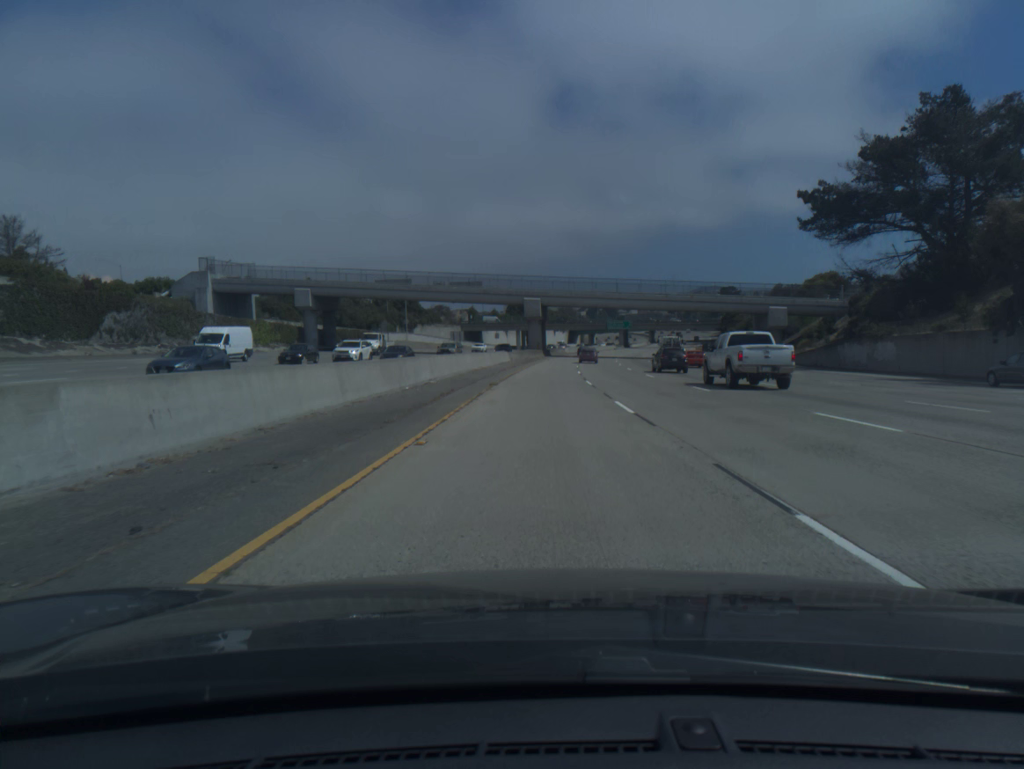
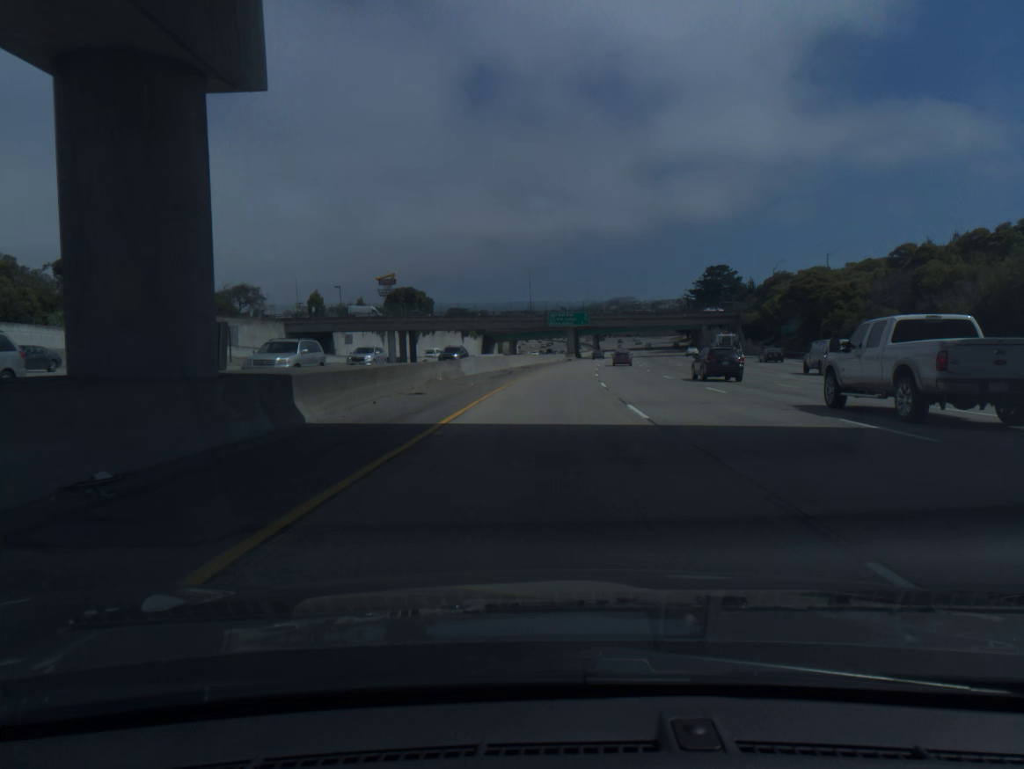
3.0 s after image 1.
(+3.6, +100.9) m; +6°
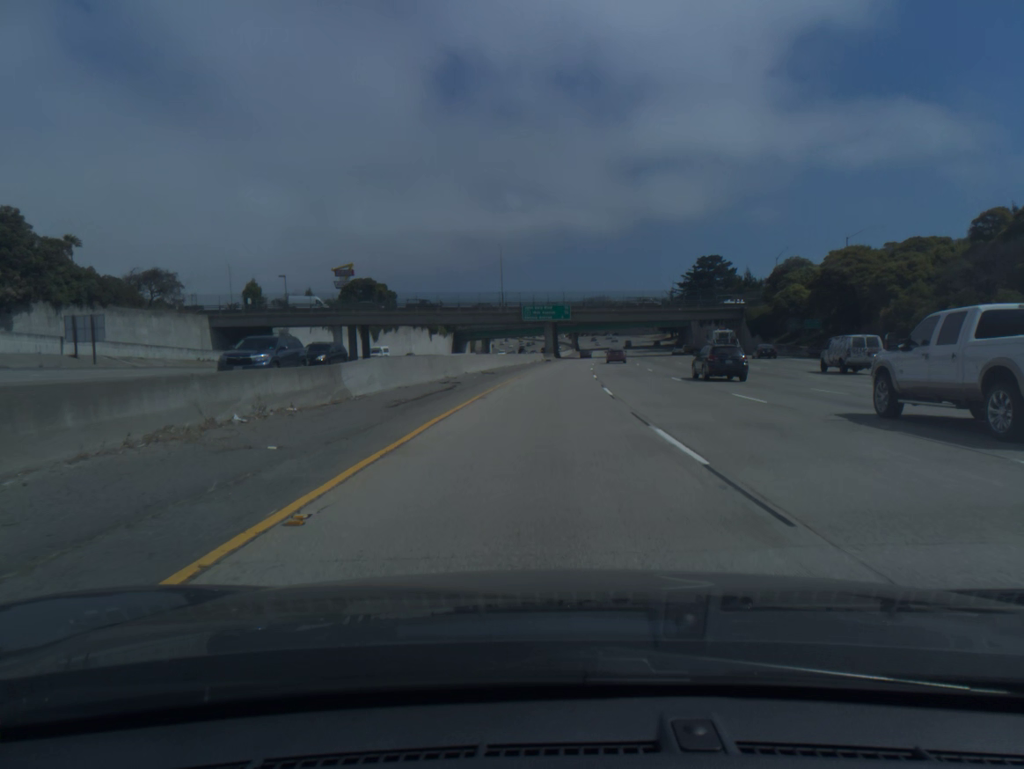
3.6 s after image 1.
(+0.3, +20.4) m; +2°
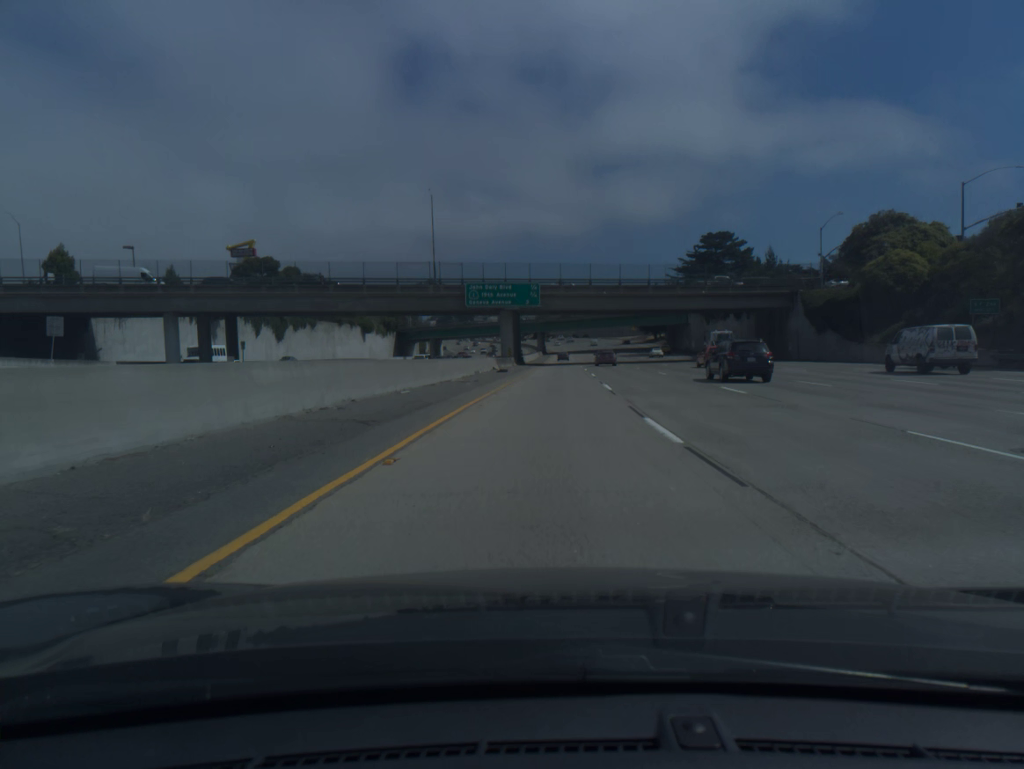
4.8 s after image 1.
(+1.0, +40.7) m; +3°
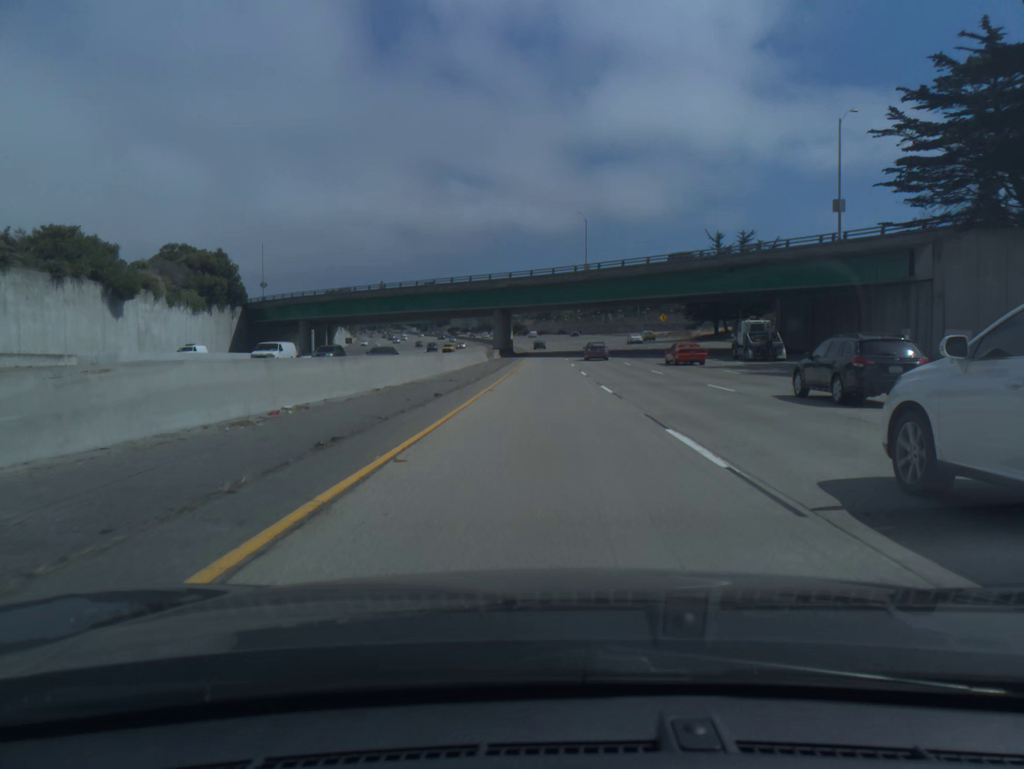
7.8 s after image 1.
(+2.7, +102.2) m; +2°
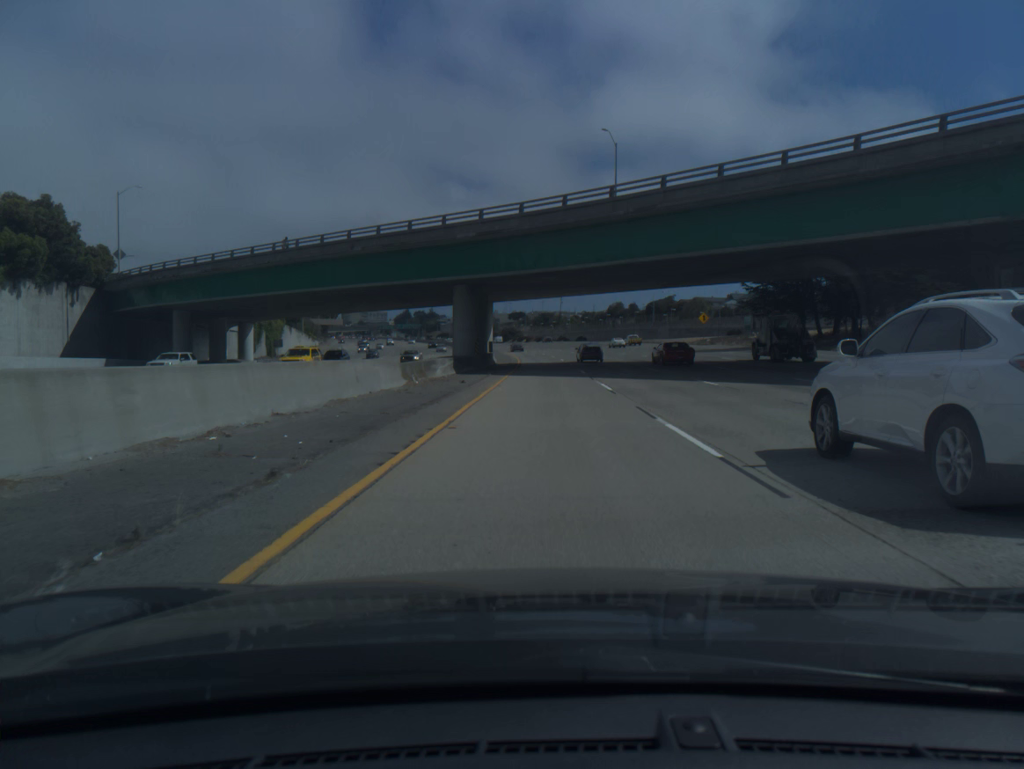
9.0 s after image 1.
(0.0, +41.0) m; 0°
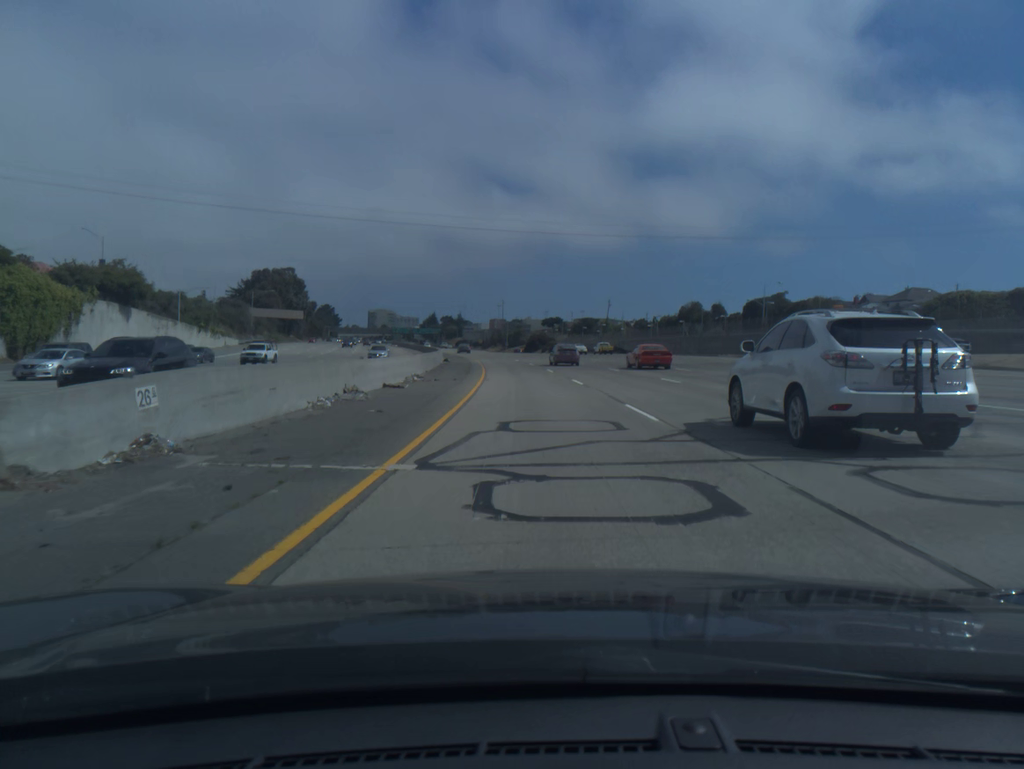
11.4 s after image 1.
(-0.7, +81.4) m; -2°
